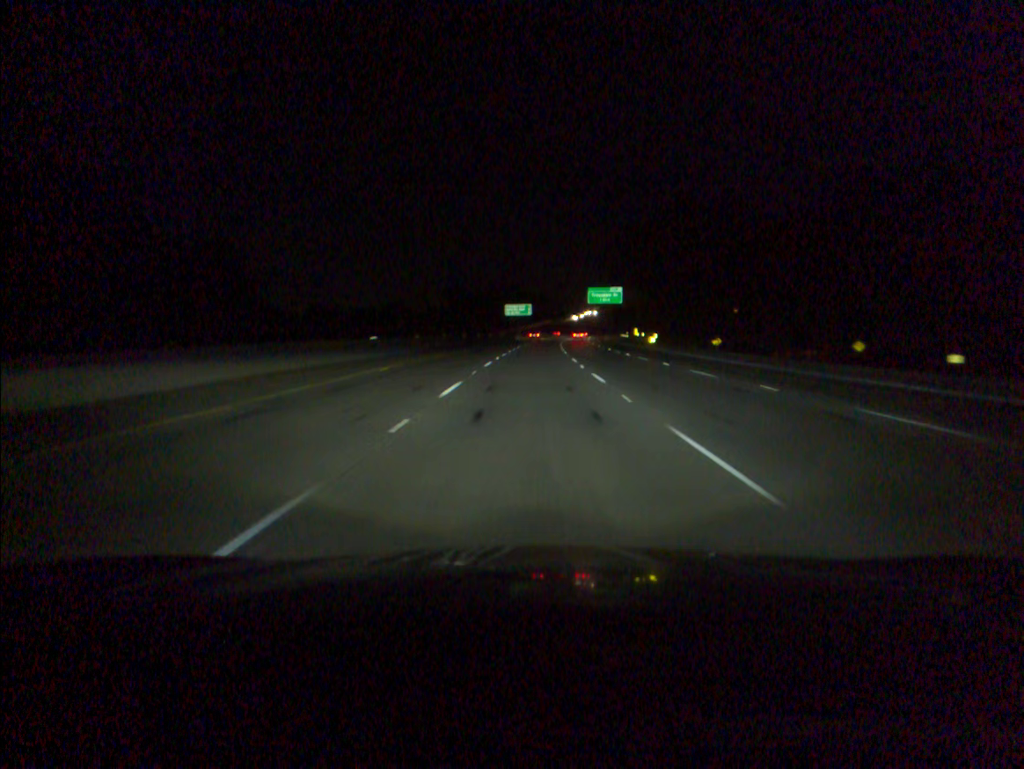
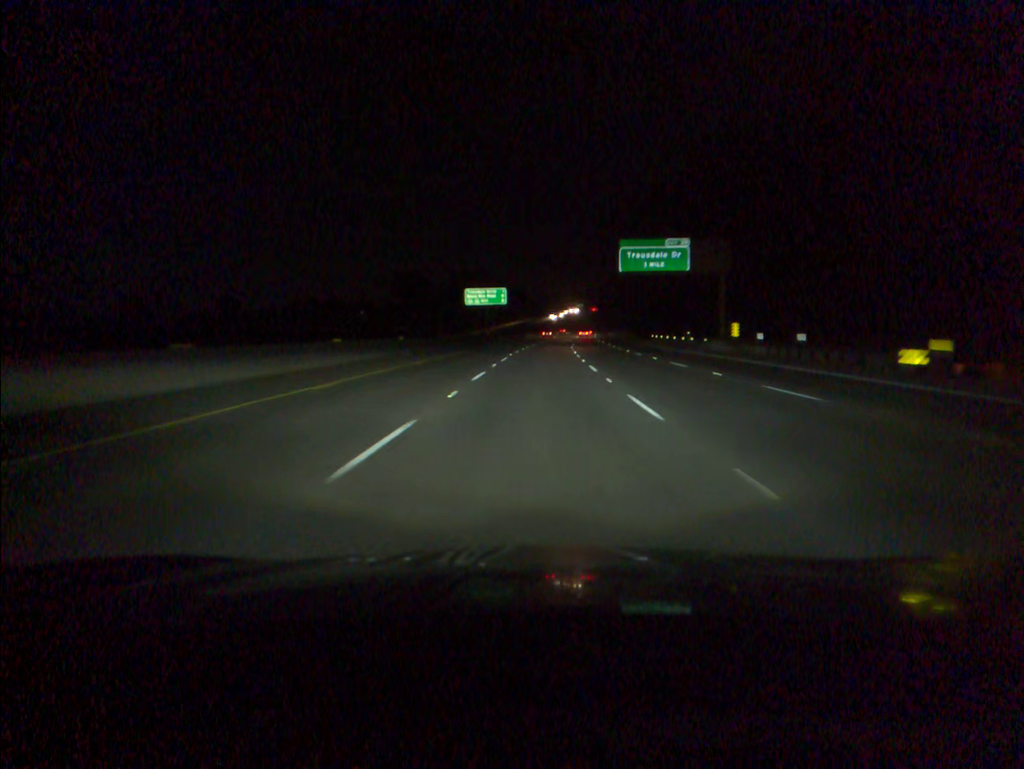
(+0.7, +67.0) m; +1°
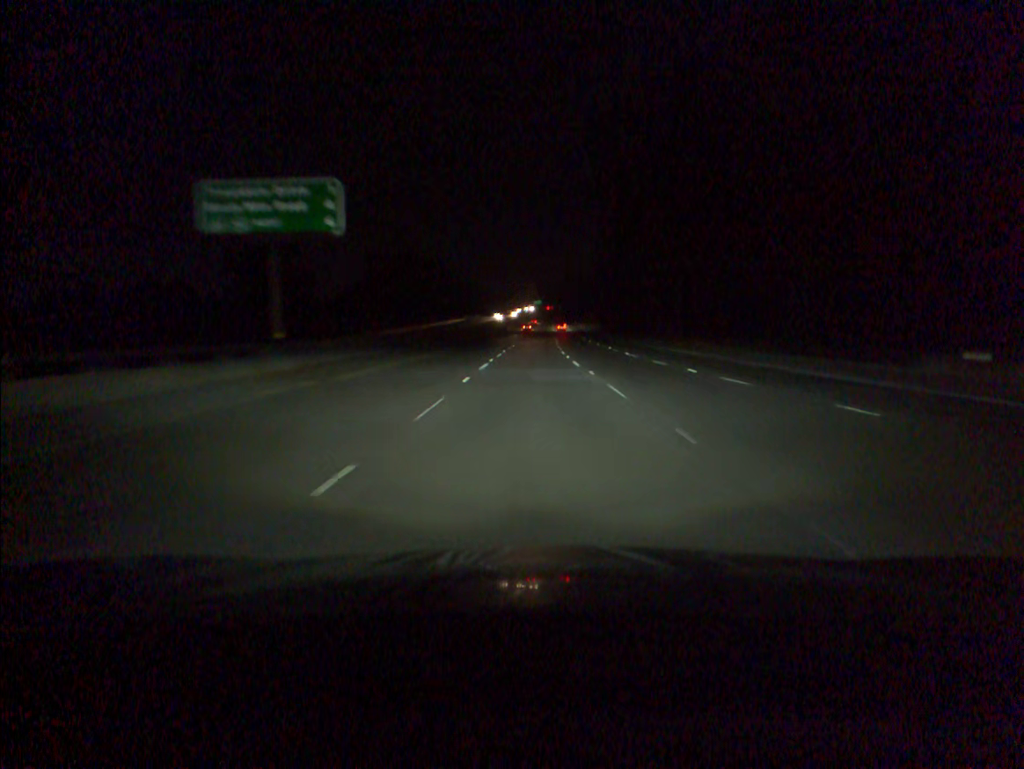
(+2.5, +83.9) m; +3°
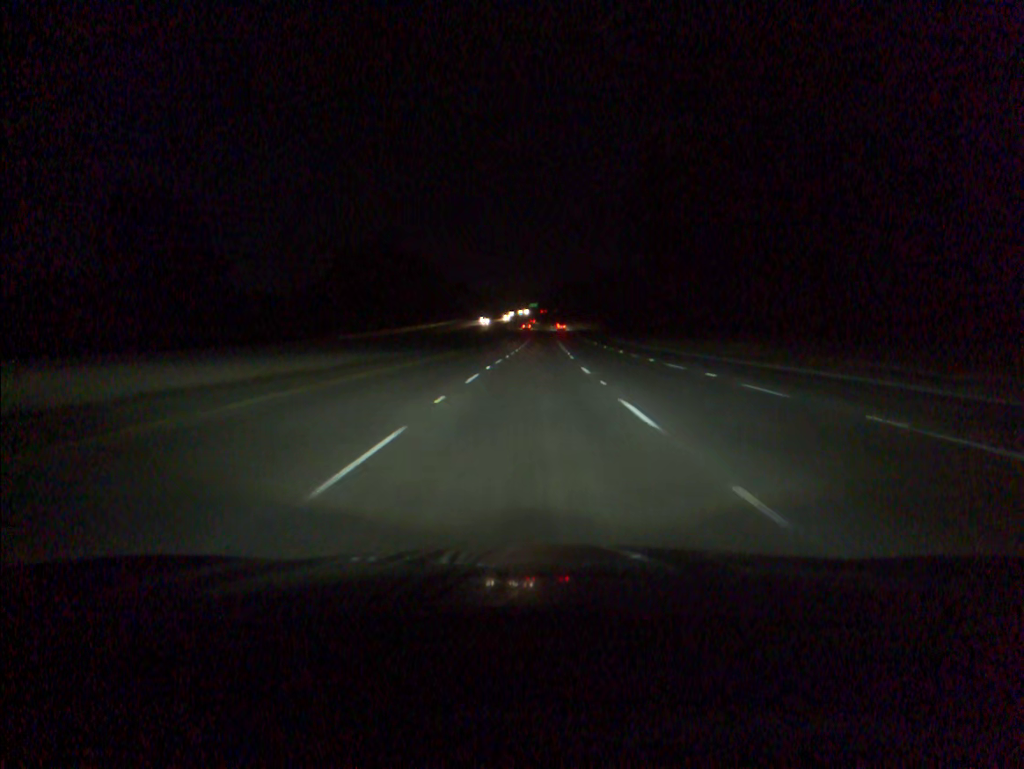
(+0.1, +33.7) m; 0°
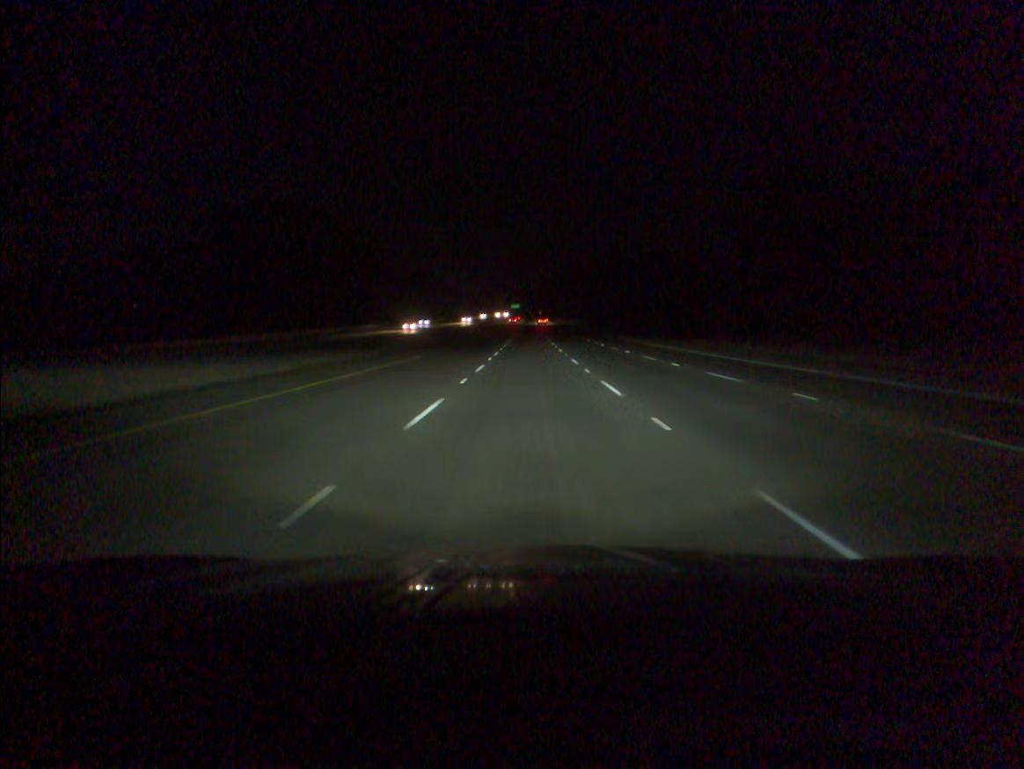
(+0.8, +67.7) m; +1°
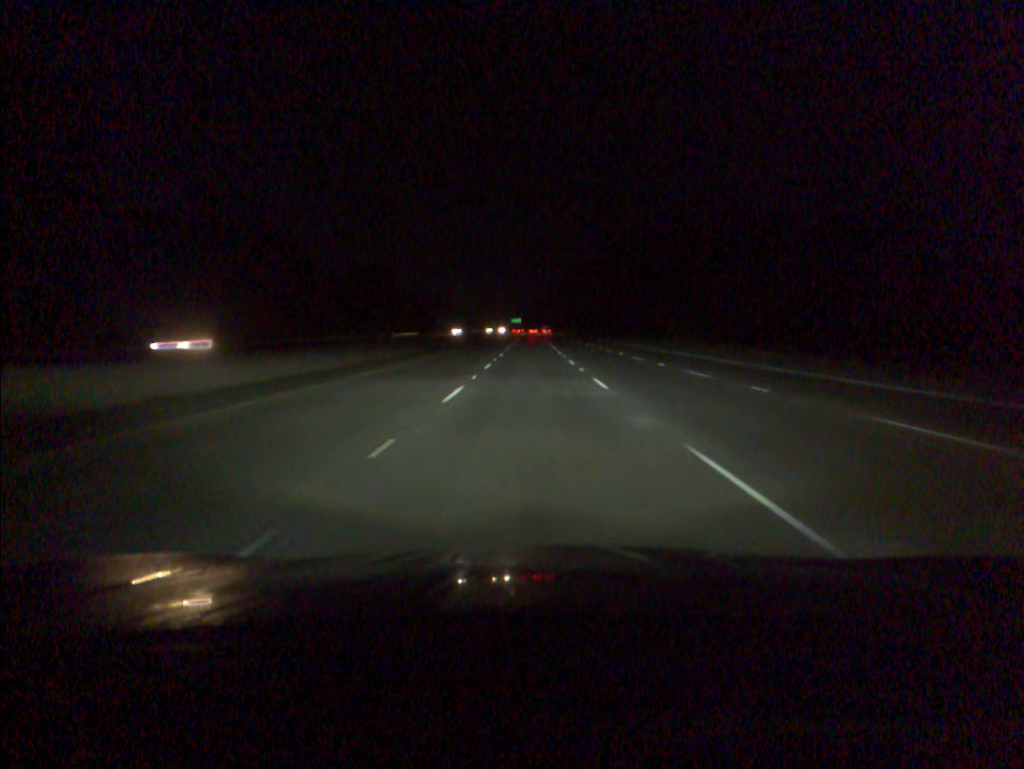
(-0.1, +84.0) m; 0°
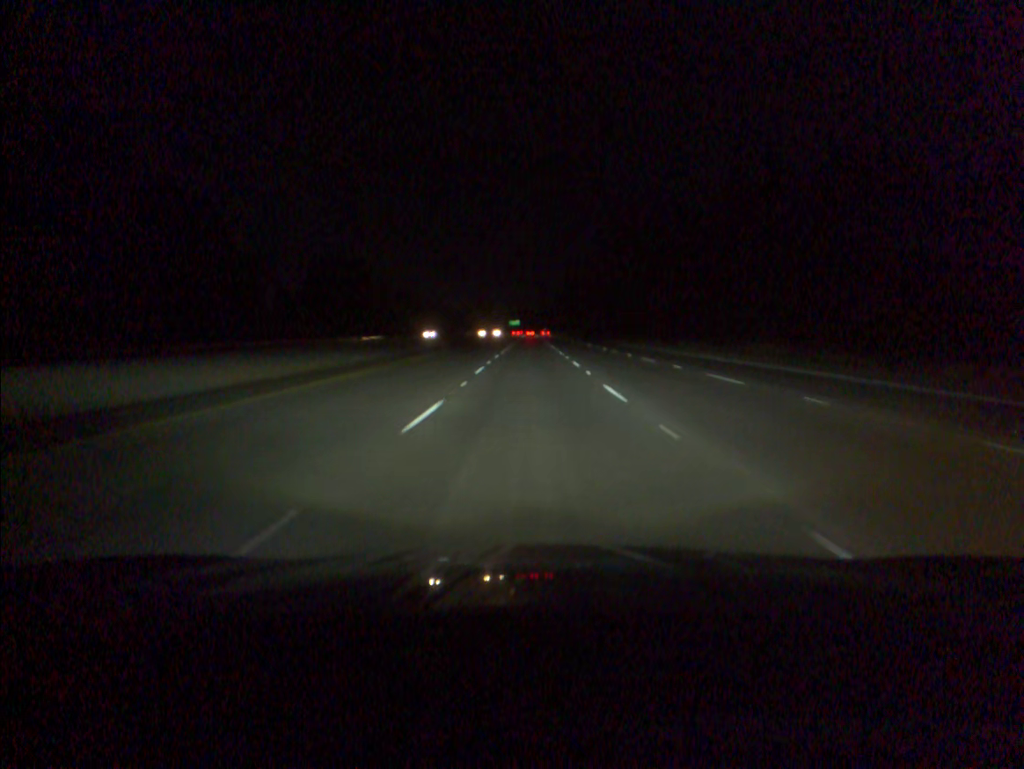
(0.0, +33.4) m; 0°
